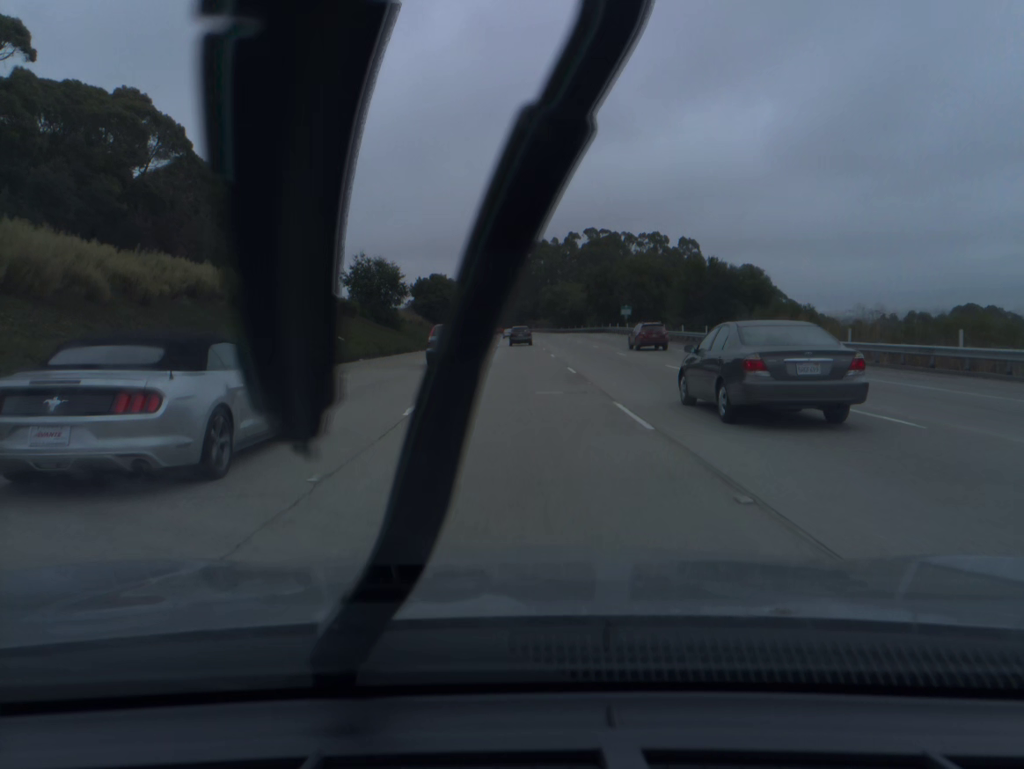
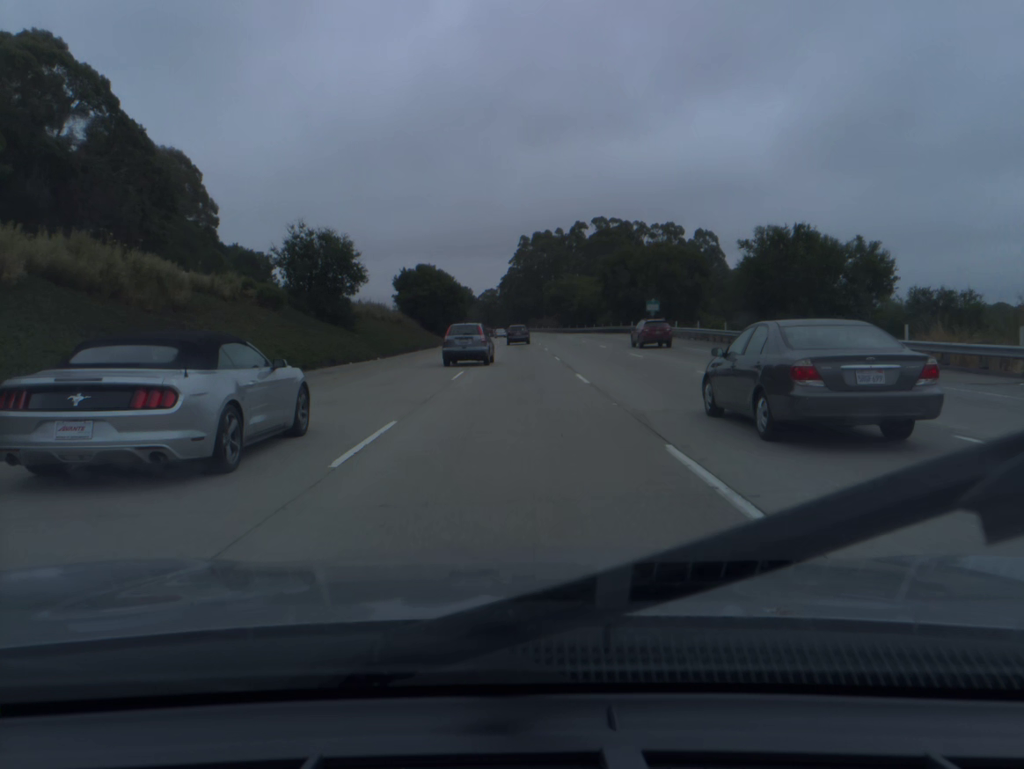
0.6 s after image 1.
(0.0, +19.8) m; 0°
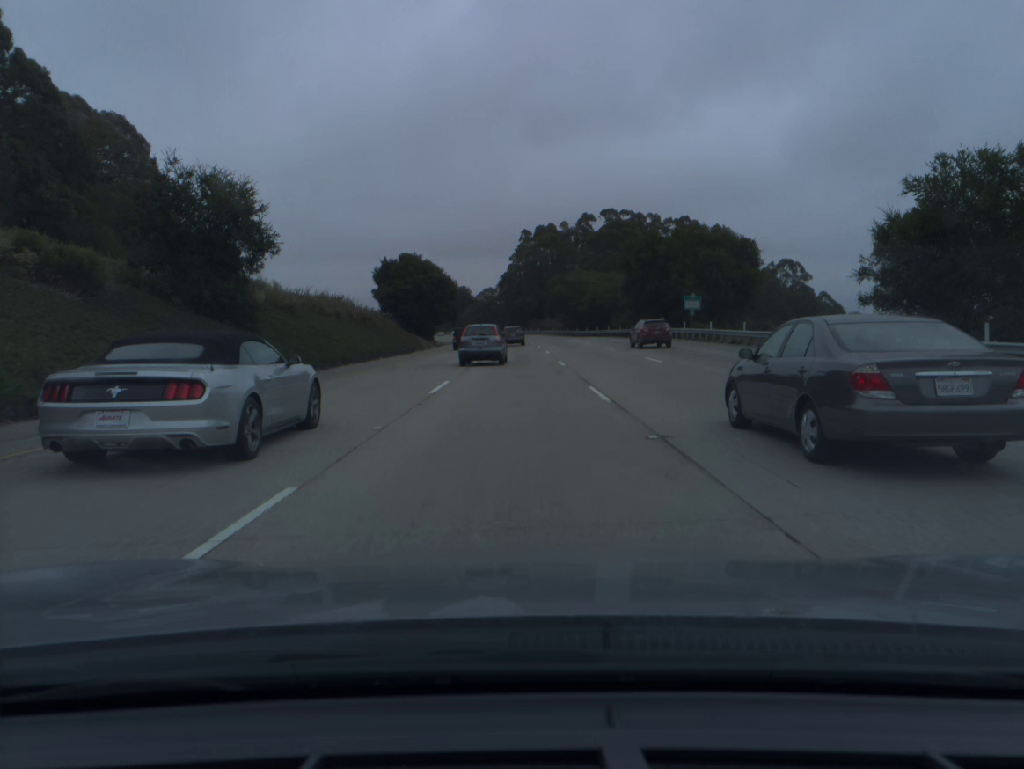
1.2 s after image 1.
(0.0, +19.7) m; 0°
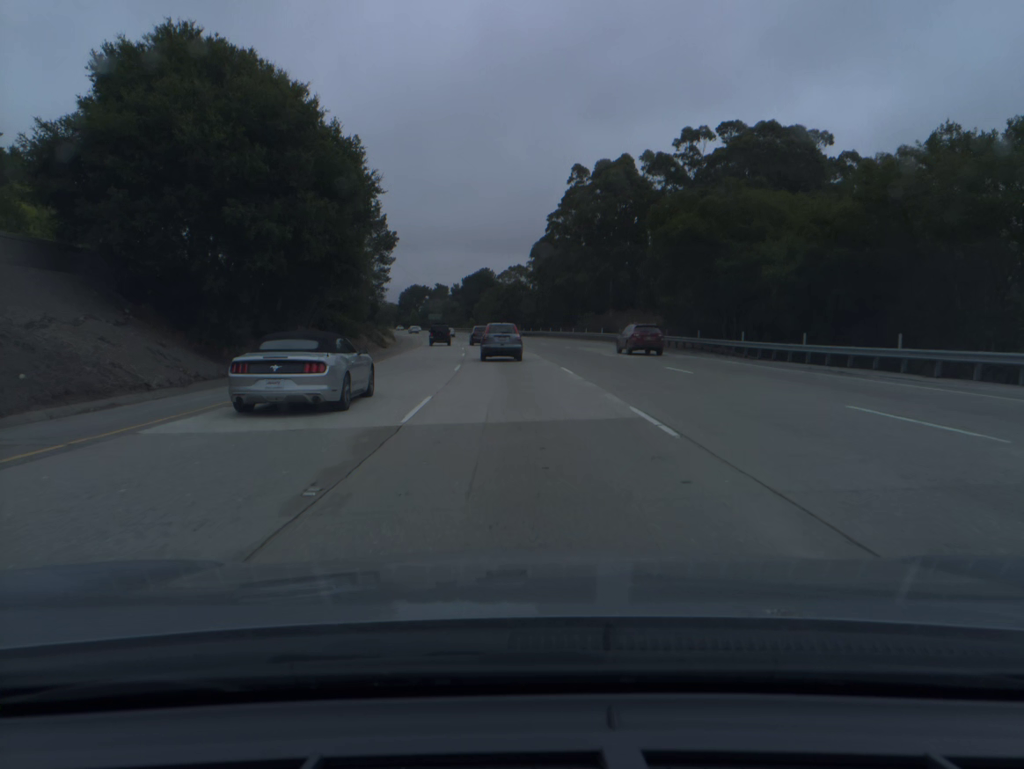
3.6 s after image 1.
(-1.1, +78.3) m; -2°
